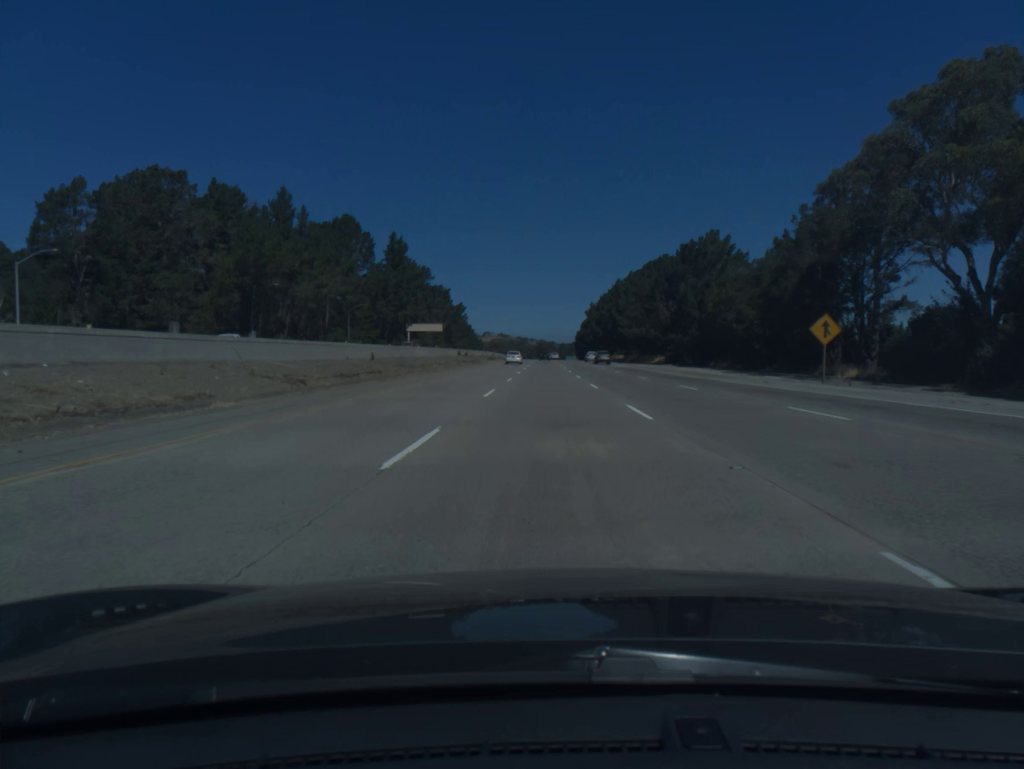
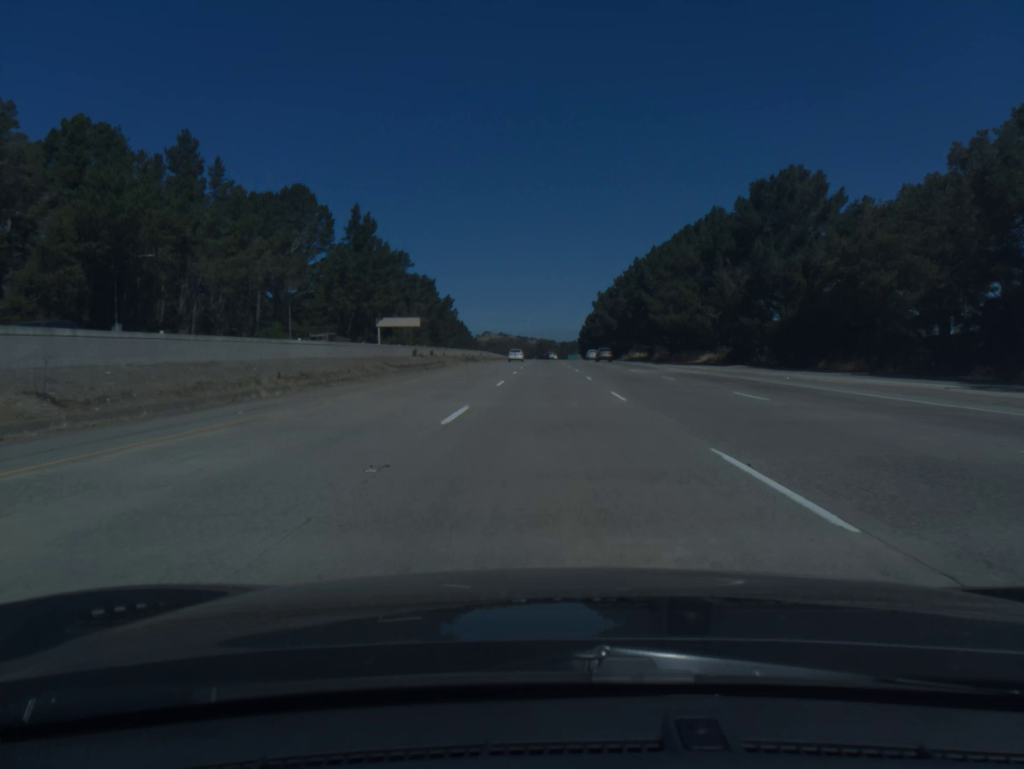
(-0.1, +39.0) m; 0°
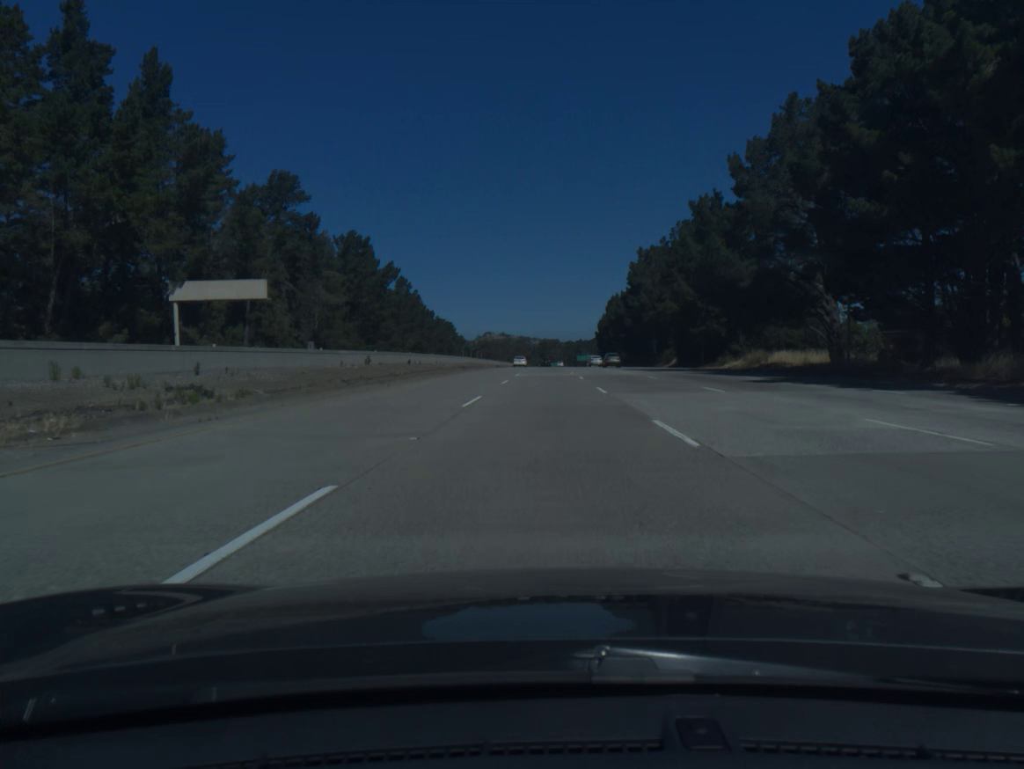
(+0.2, +97.7) m; 0°
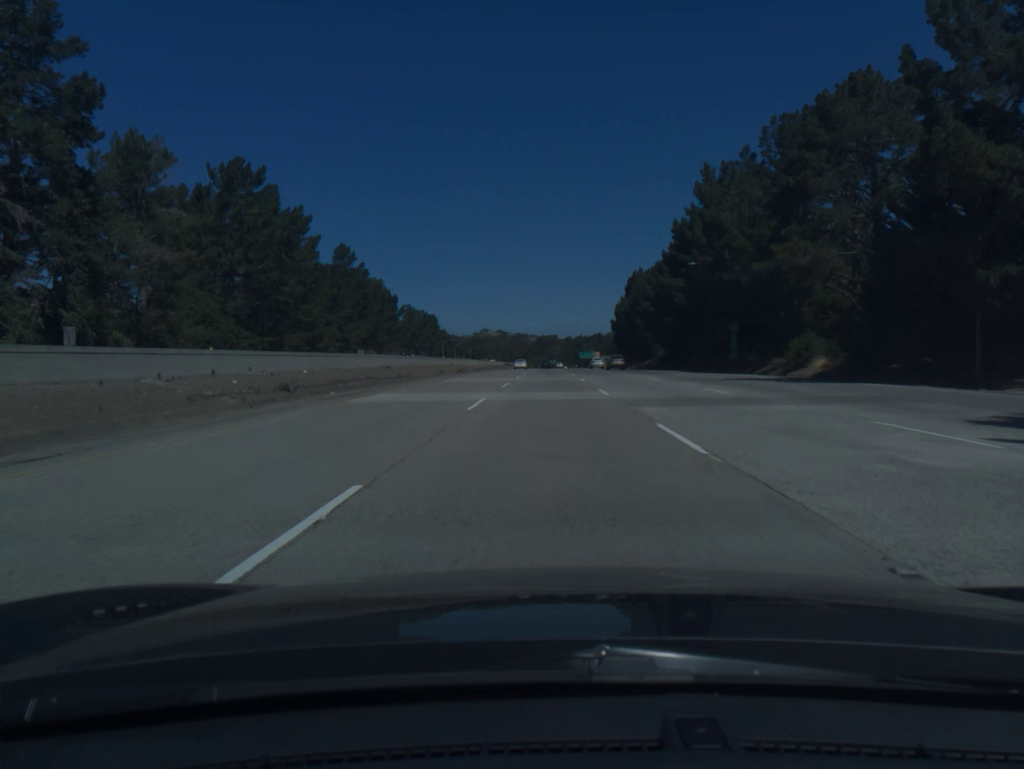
(0.0, +58.9) m; 0°
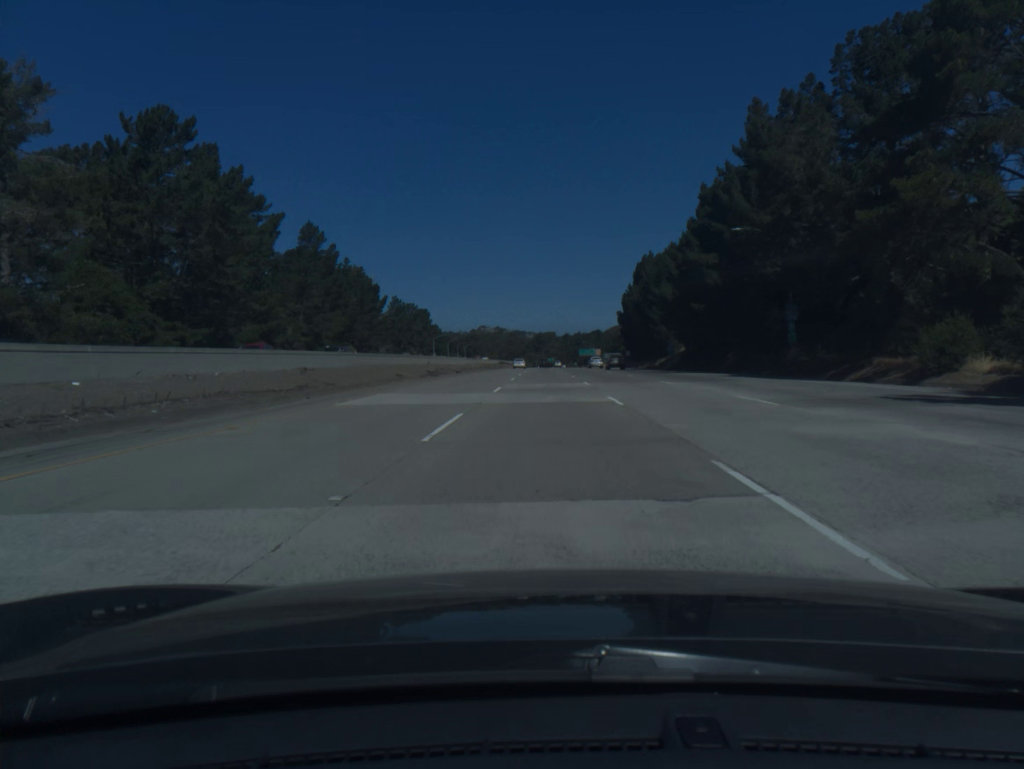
(0.0, +19.7) m; 0°
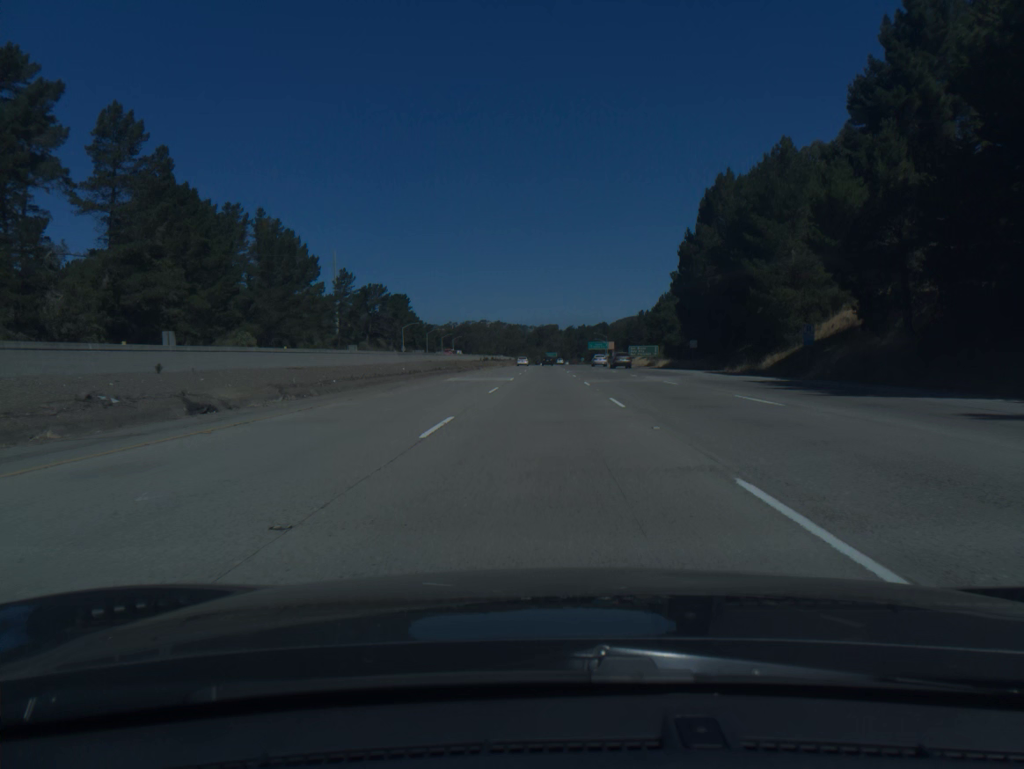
(0.0, +59.3) m; 0°
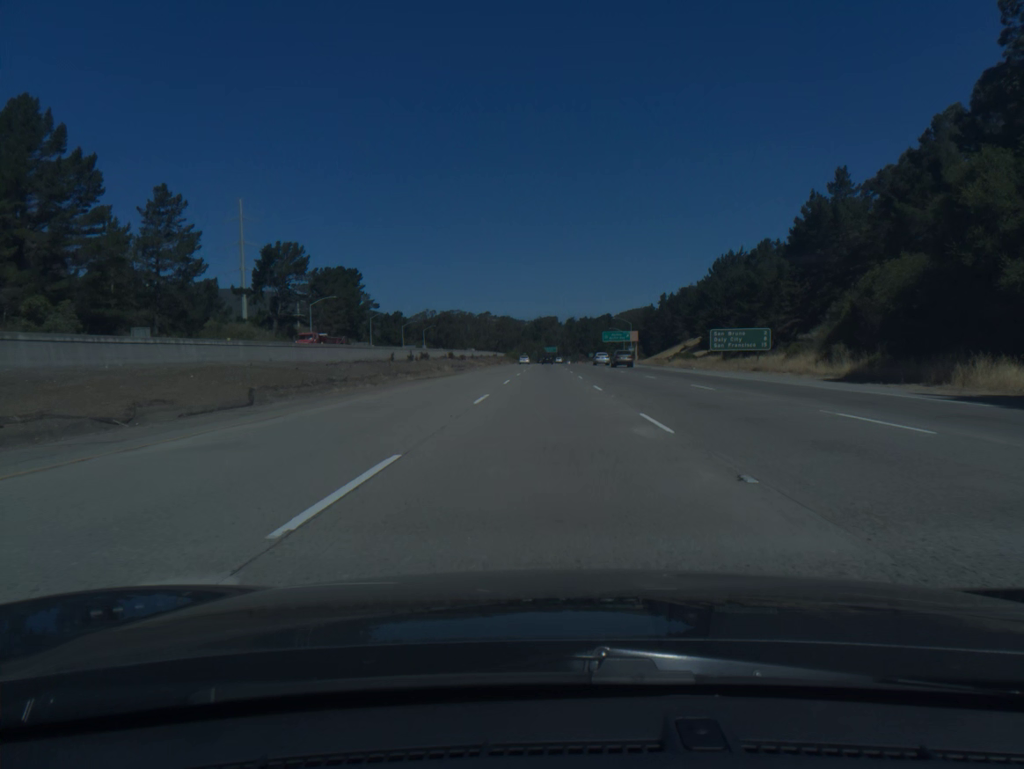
(-0.1, +79.4) m; 0°
